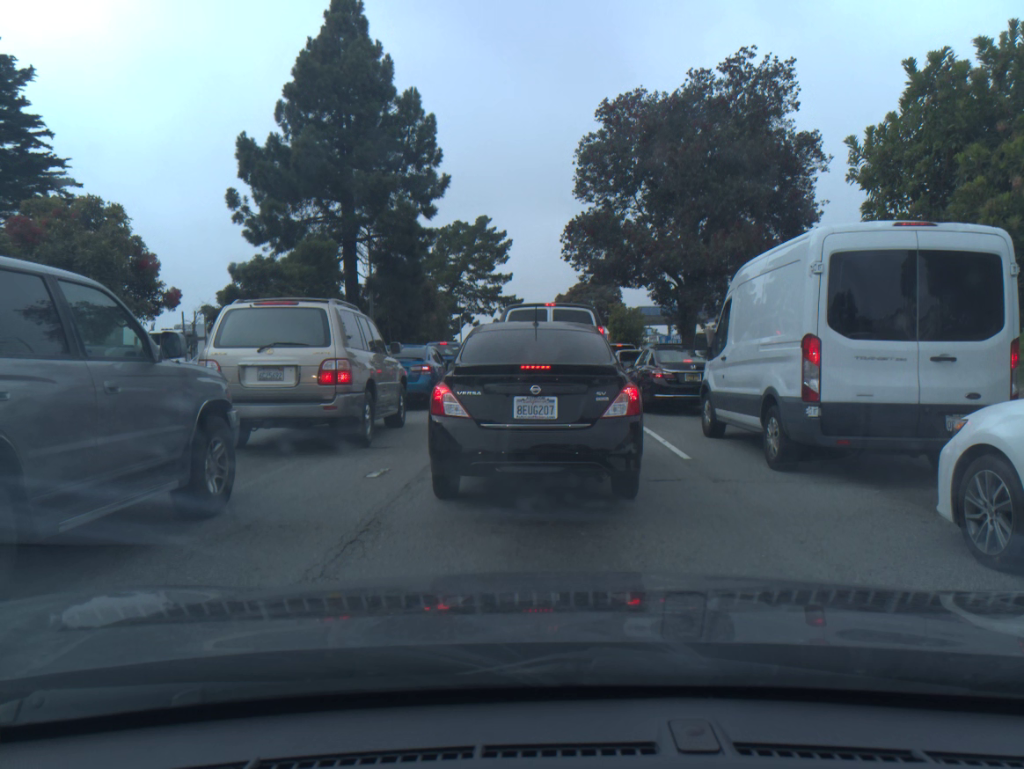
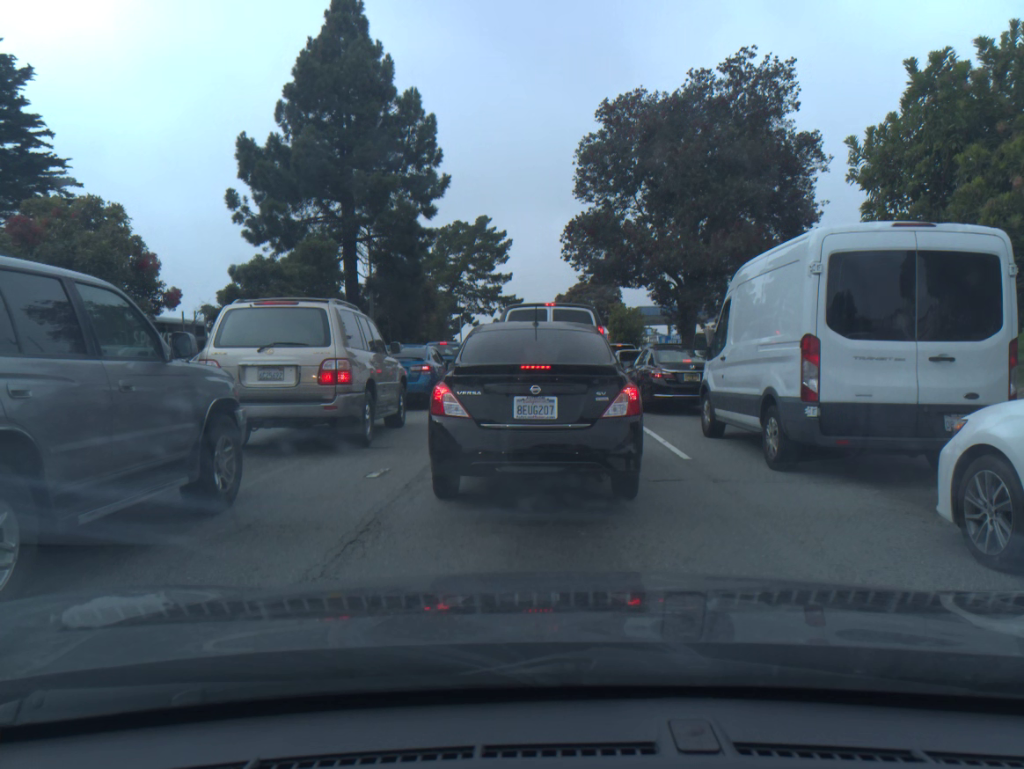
(0.0, 0.0) m; 0°
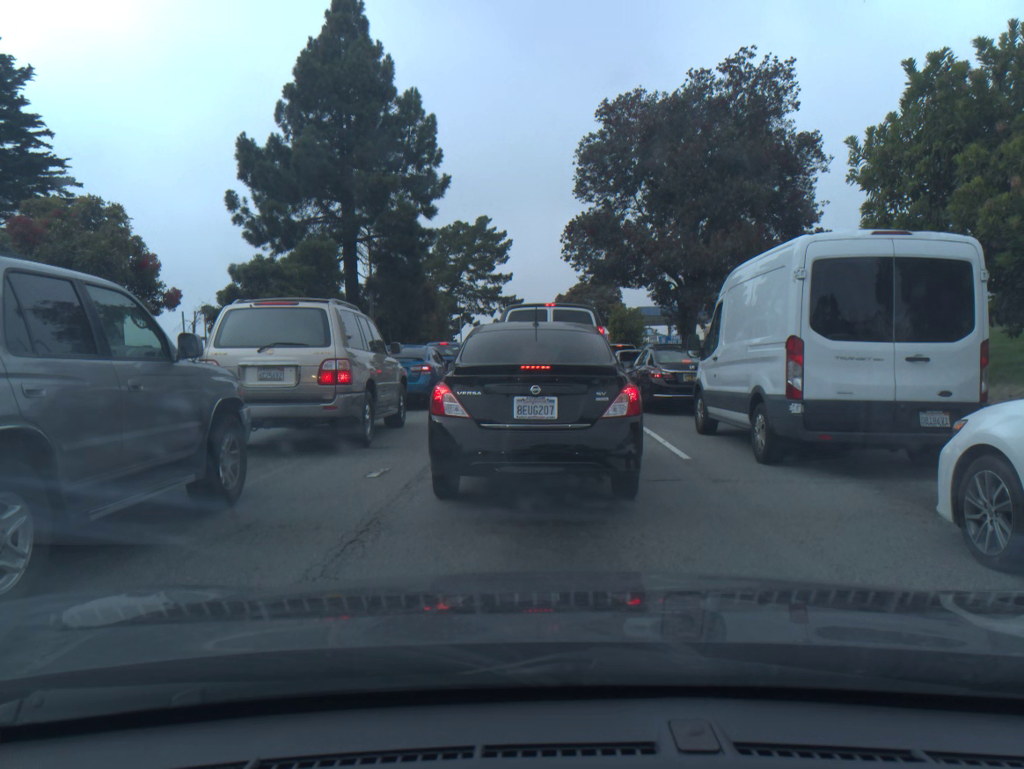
(0.0, 0.0) m; 0°
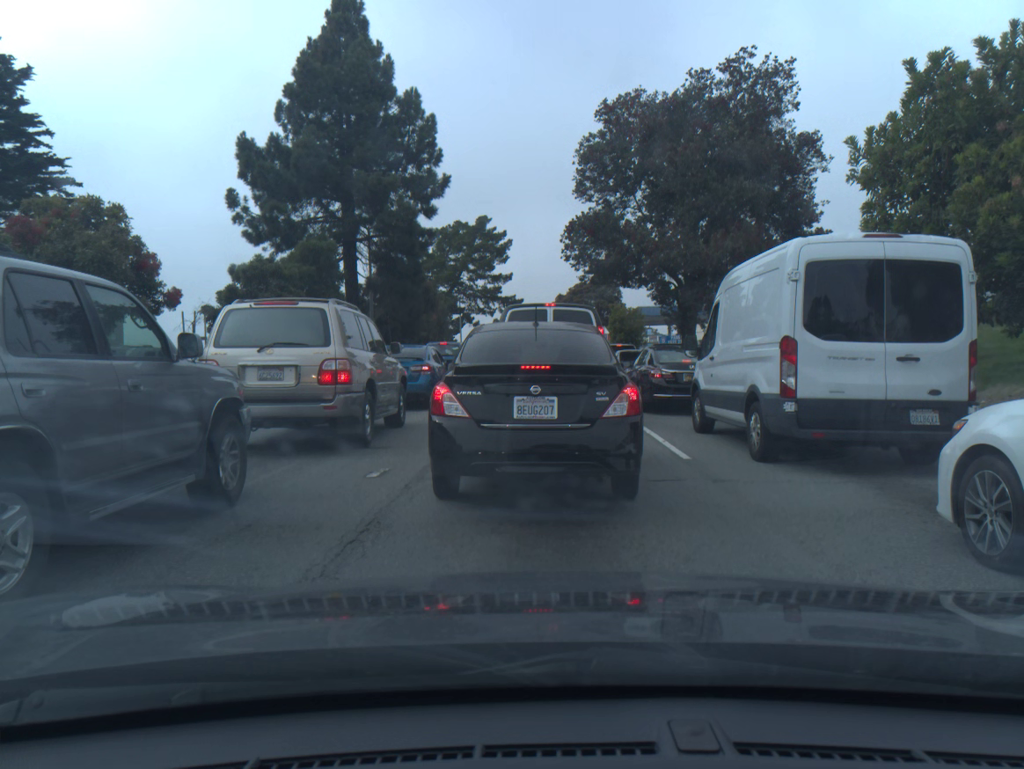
(0.0, 0.0) m; 0°
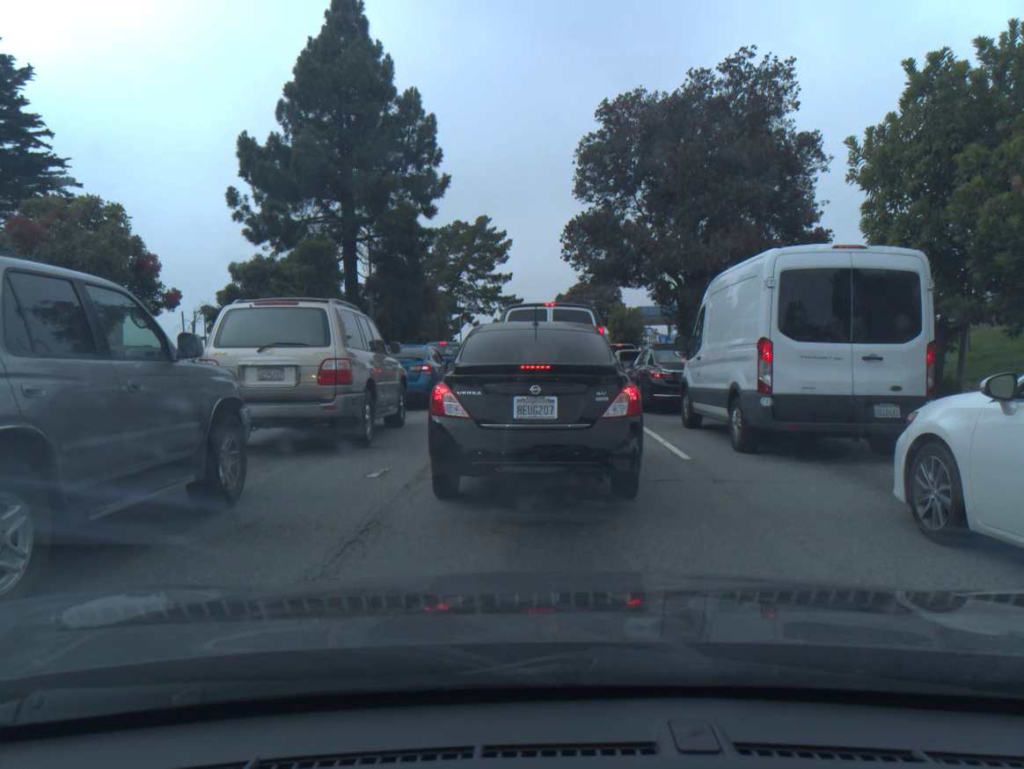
(0.0, 0.0) m; 0°
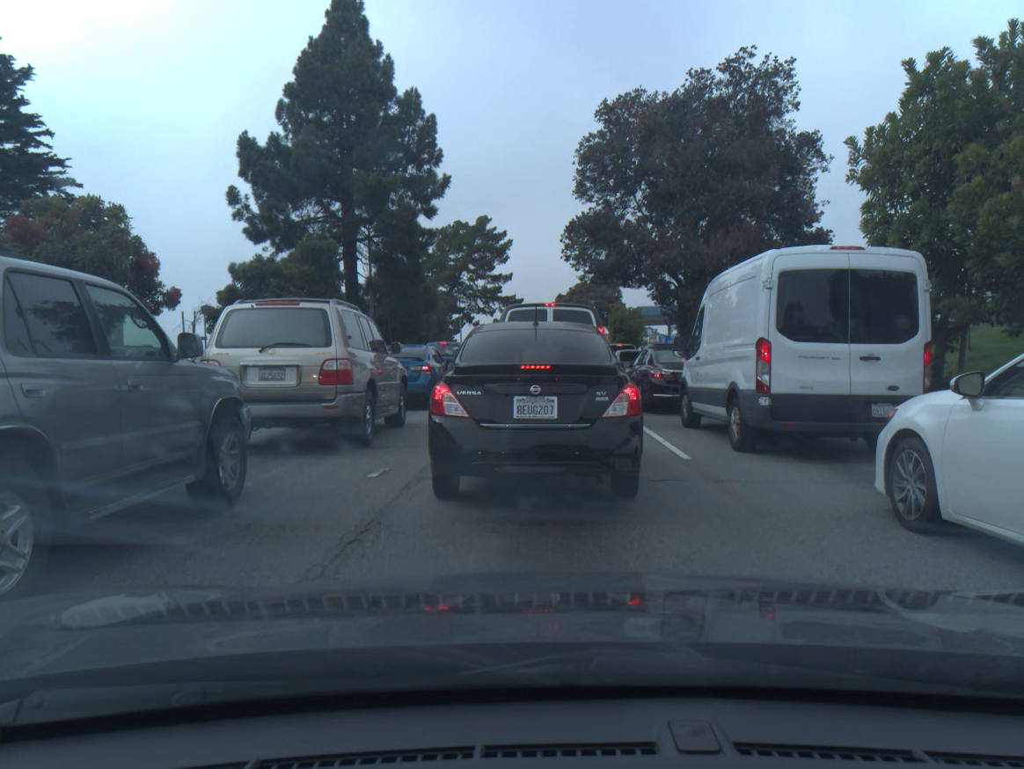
(0.0, 0.0) m; 0°
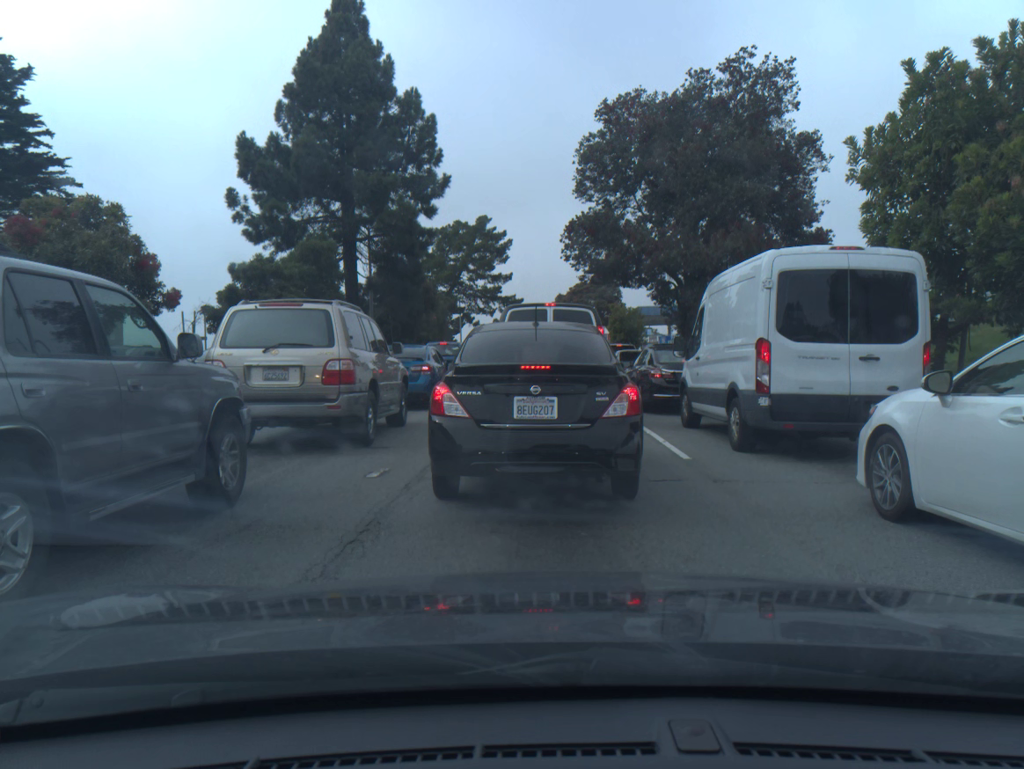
(0.0, 0.0) m; 0°
